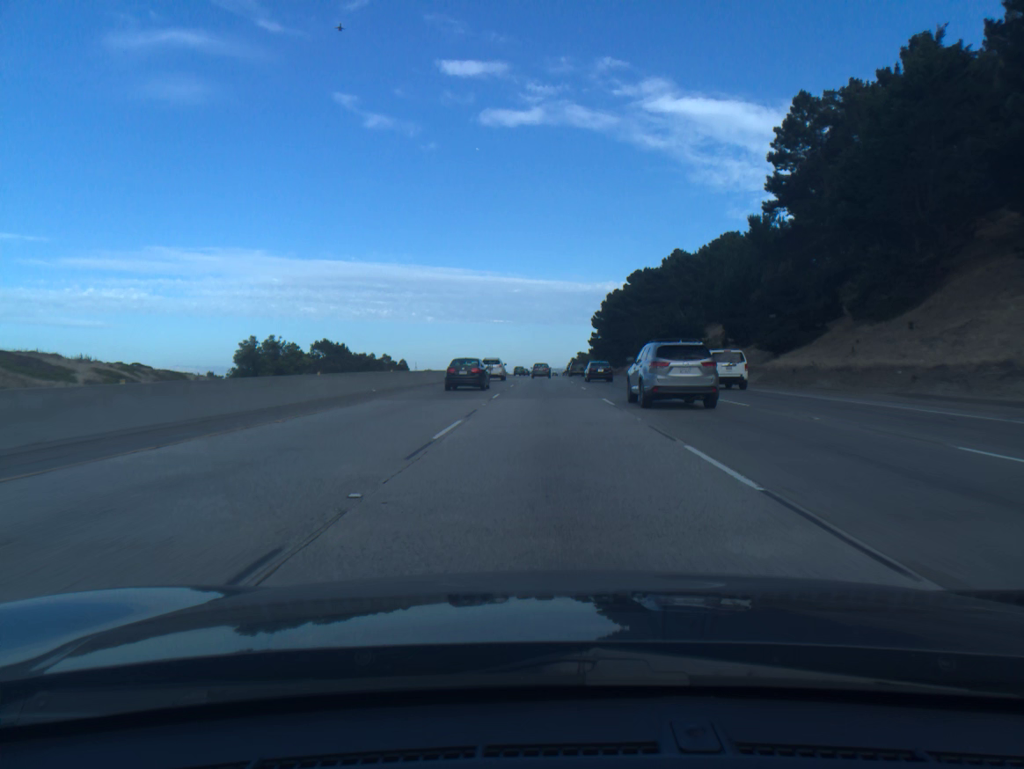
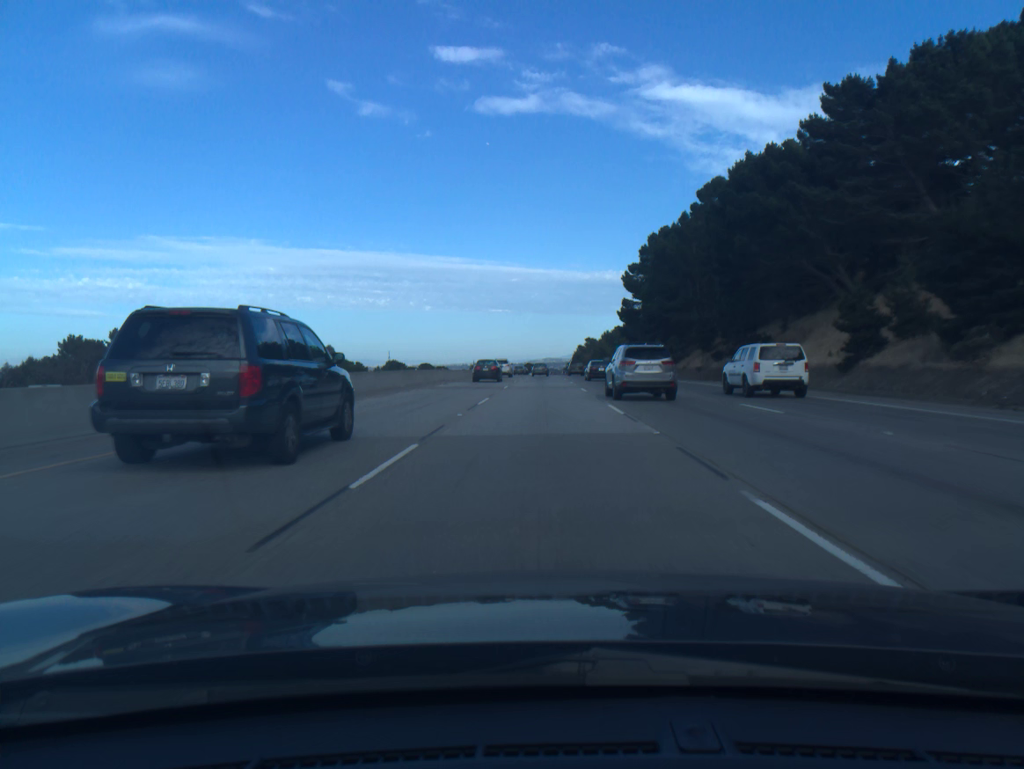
(+0.2, +92.2) m; 0°
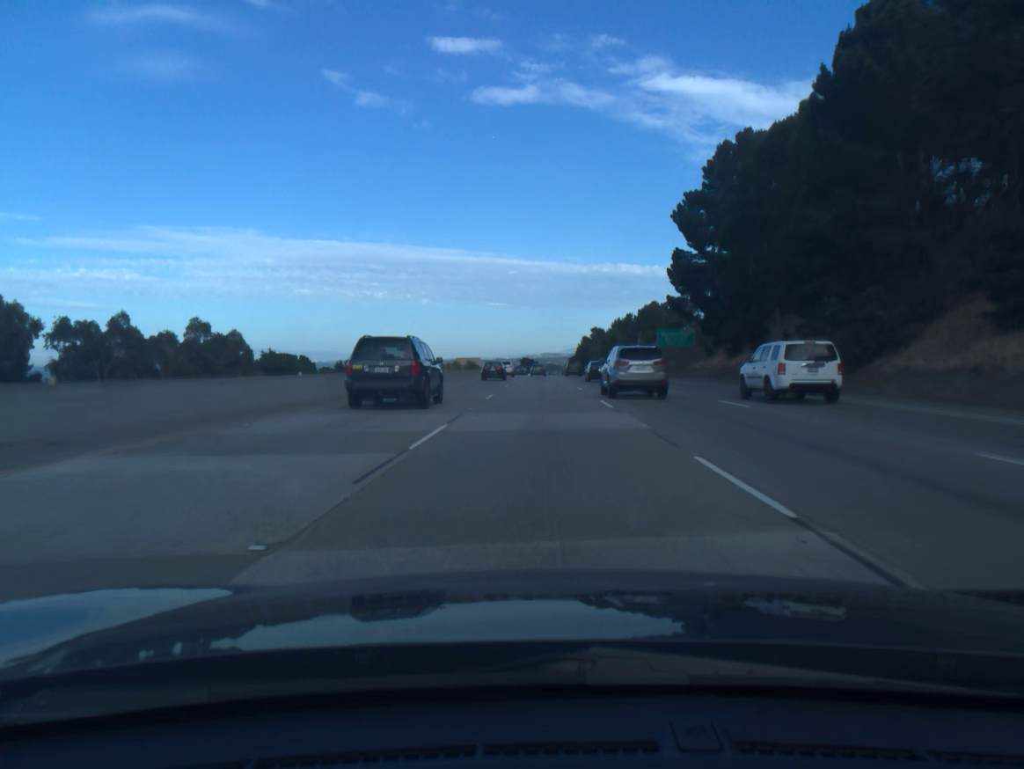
(-0.1, +55.5) m; 0°
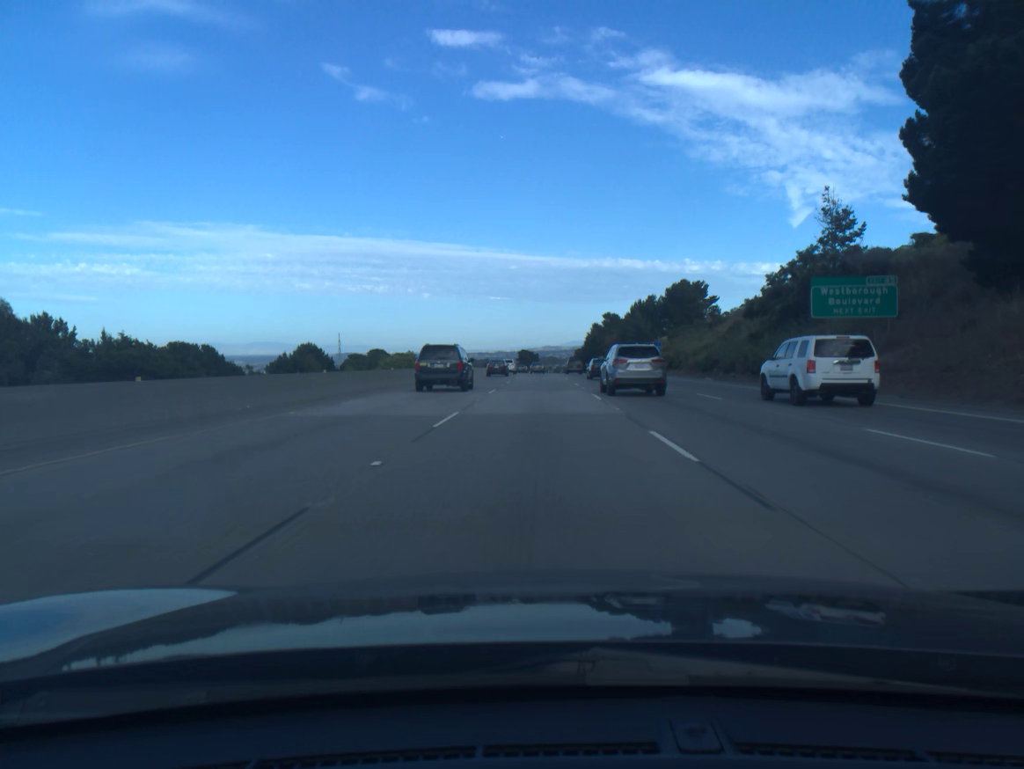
(0.0, +55.3) m; 0°
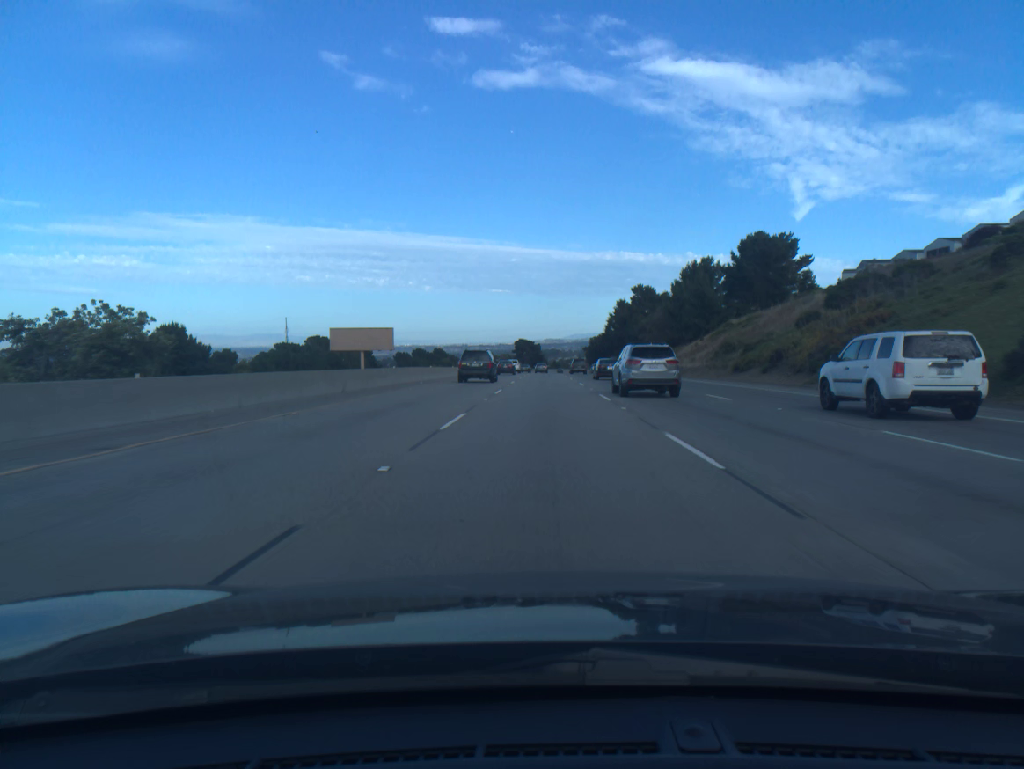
(-0.1, +73.7) m; 0°
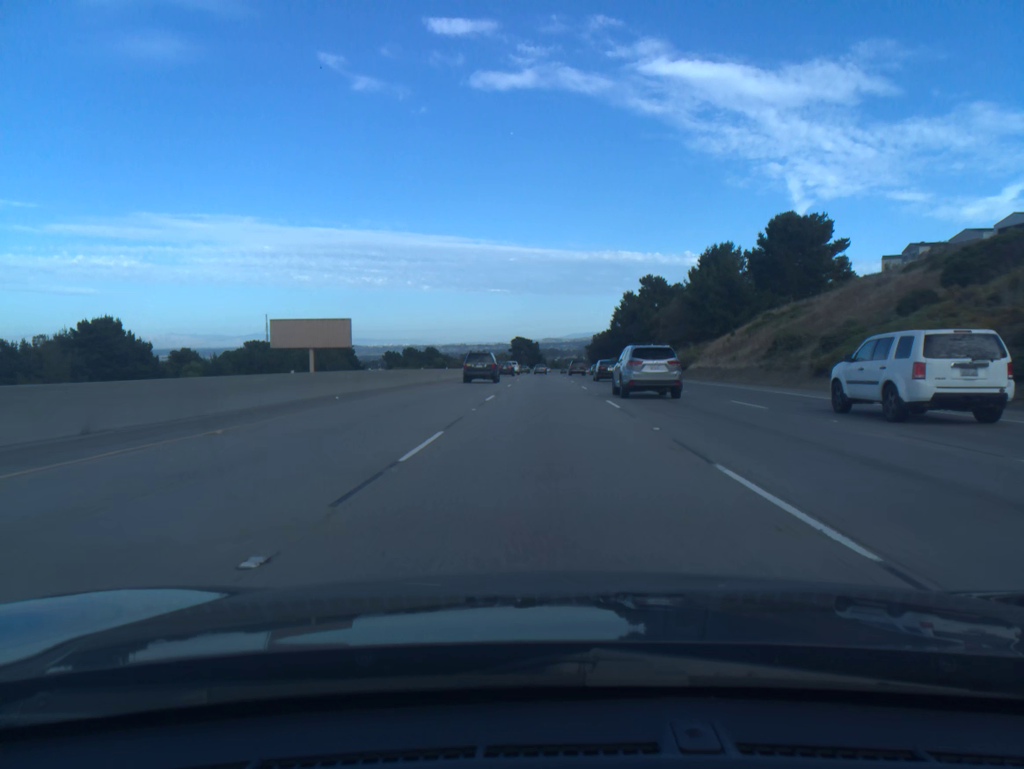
(0.0, +18.4) m; 0°
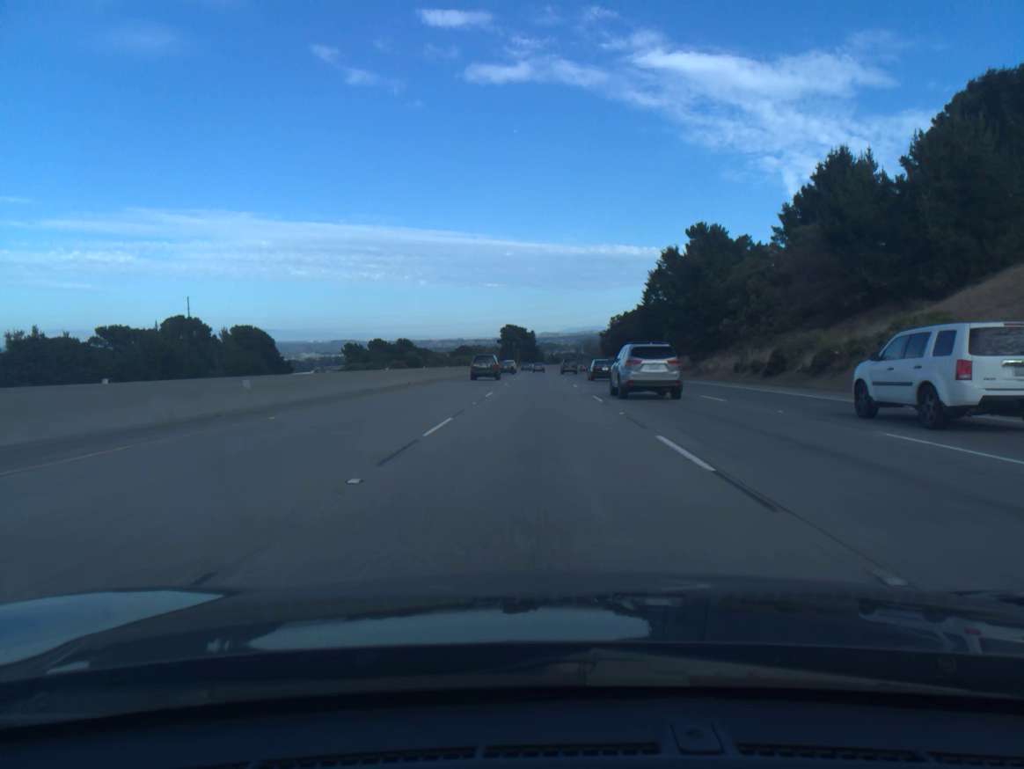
(+0.1, +55.4) m; 0°
